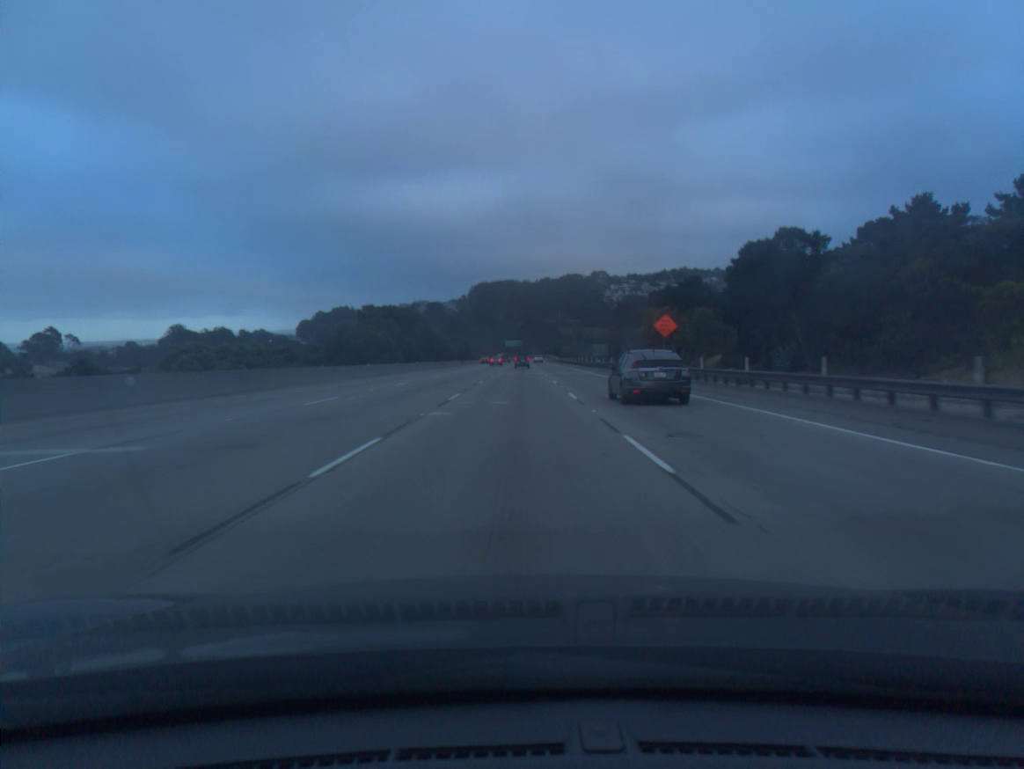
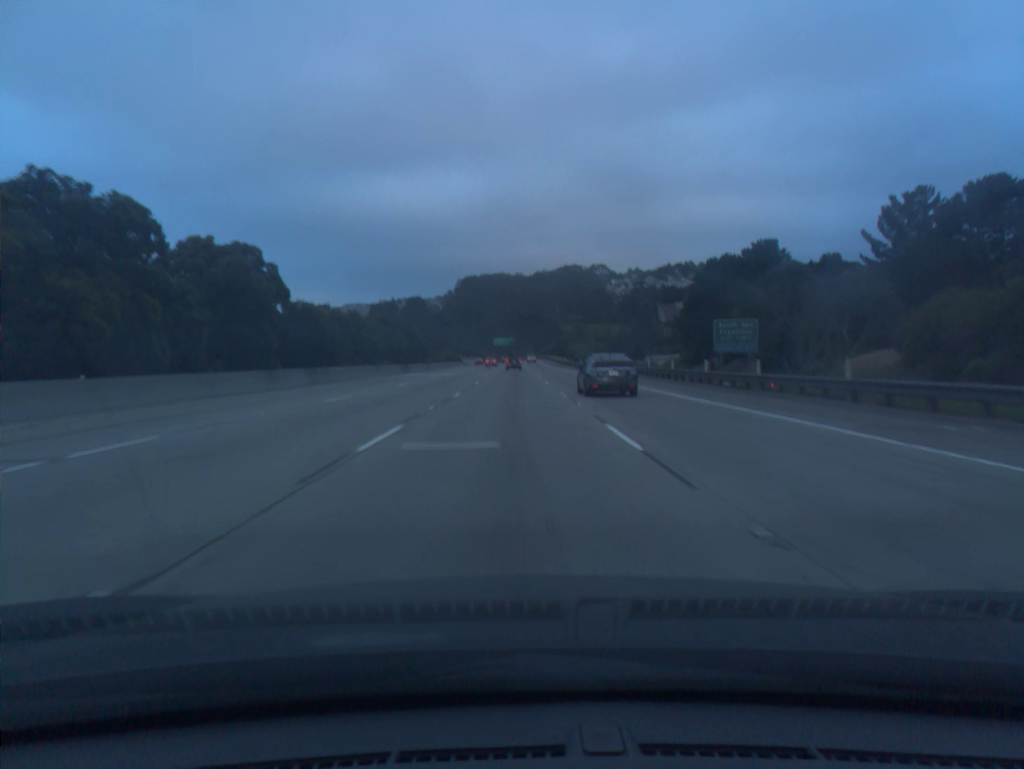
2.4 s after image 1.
(+0.3, +70.7) m; +1°
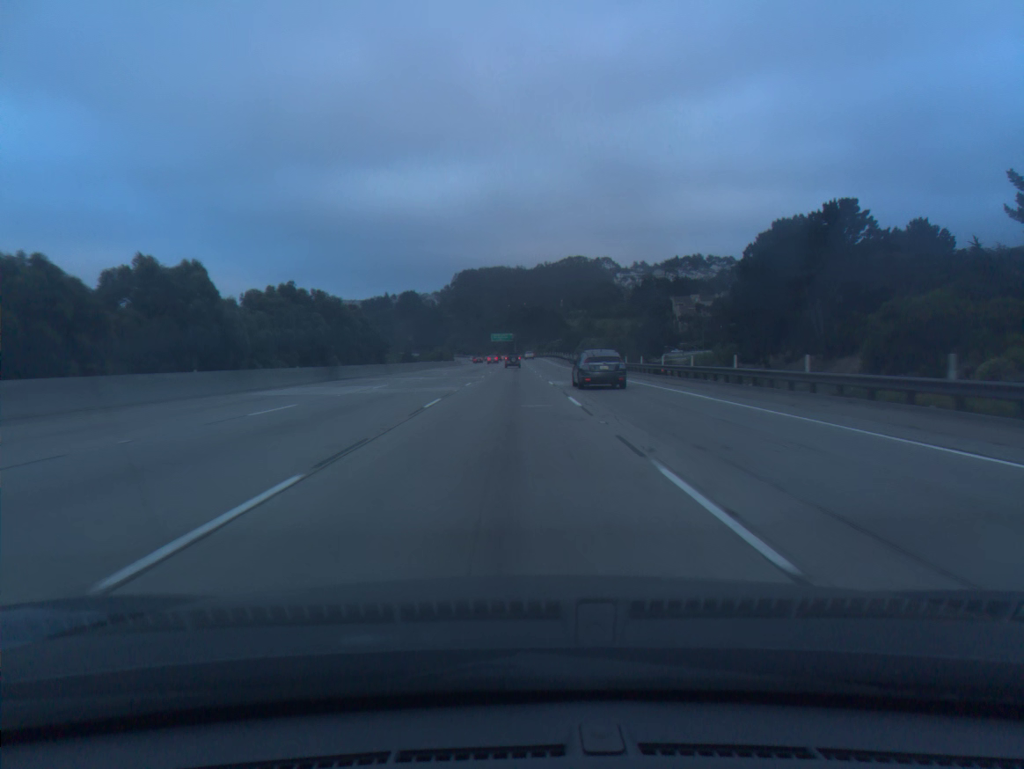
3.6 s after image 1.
(0.0, +35.4) m; 0°
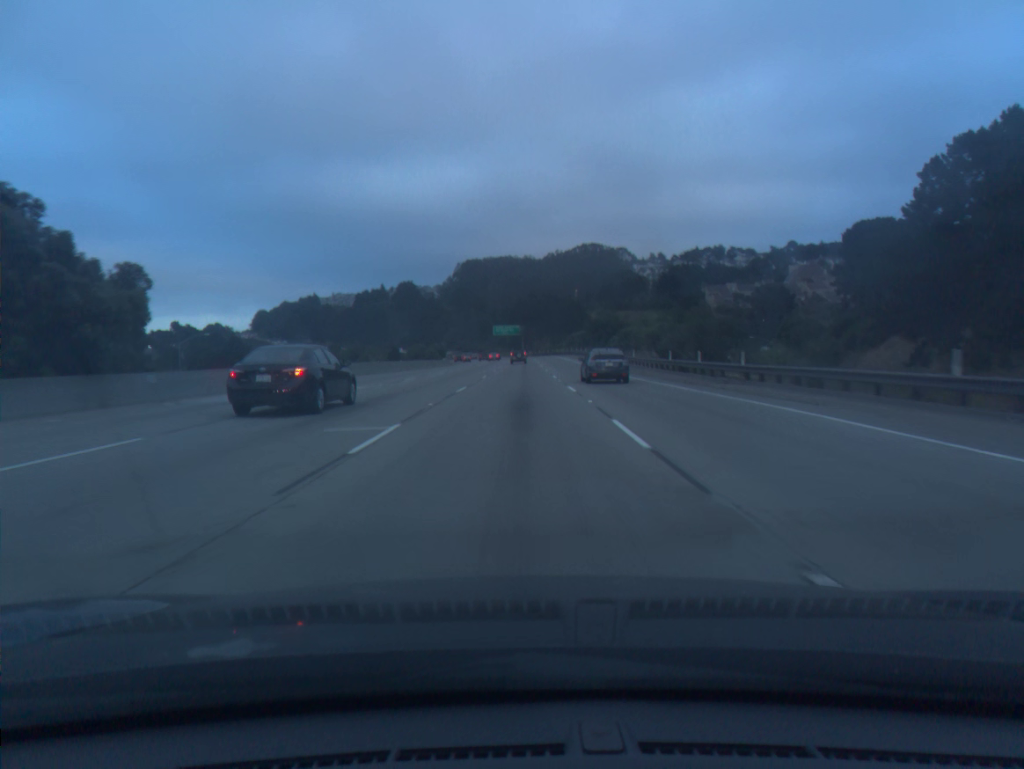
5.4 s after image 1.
(-0.2, +53.0) m; -1°
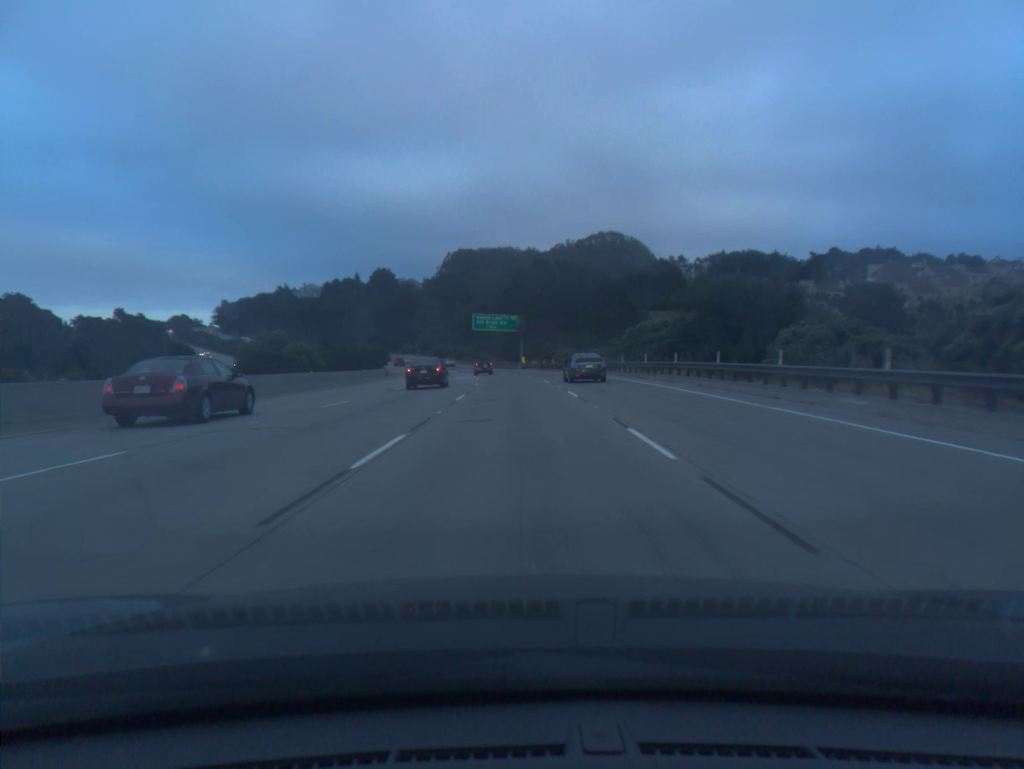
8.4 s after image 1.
(+0.3, +88.4) m; 0°
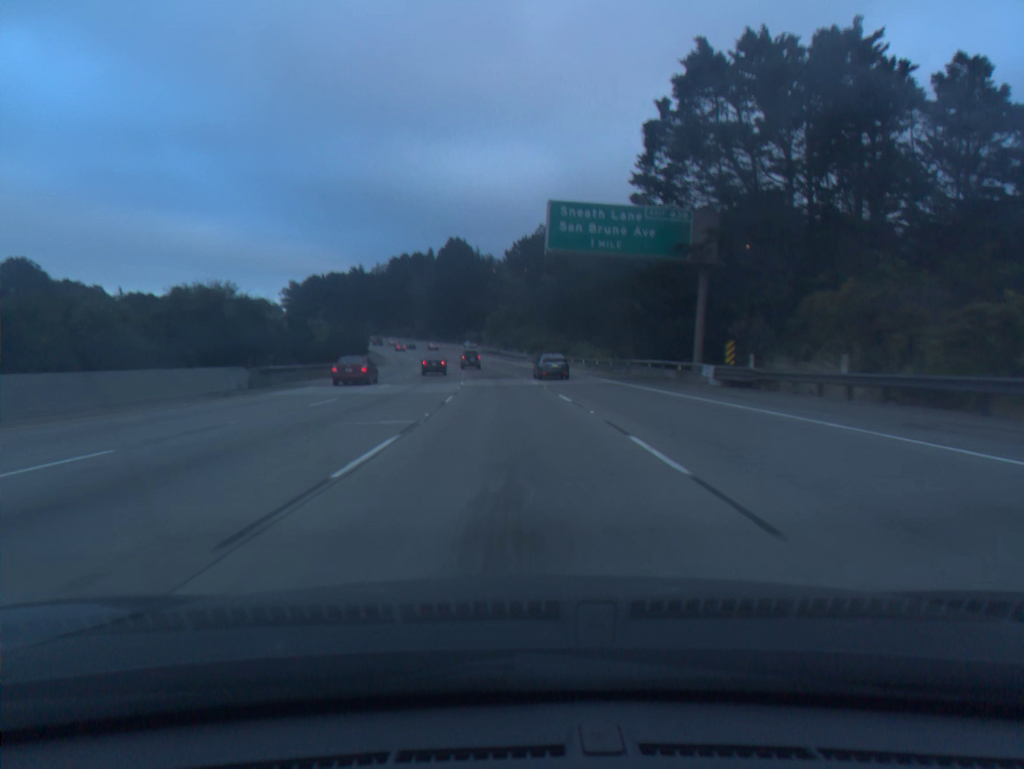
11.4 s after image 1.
(-3.4, +88.3) m; -7°
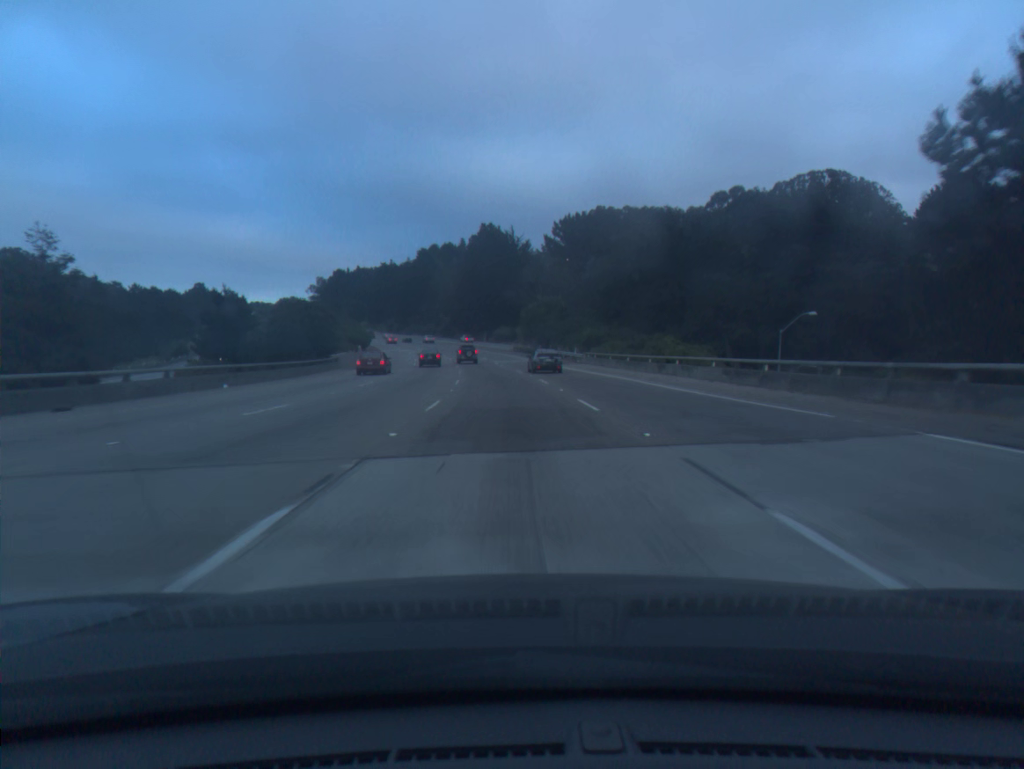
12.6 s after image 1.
(-0.9, +35.3) m; -3°
